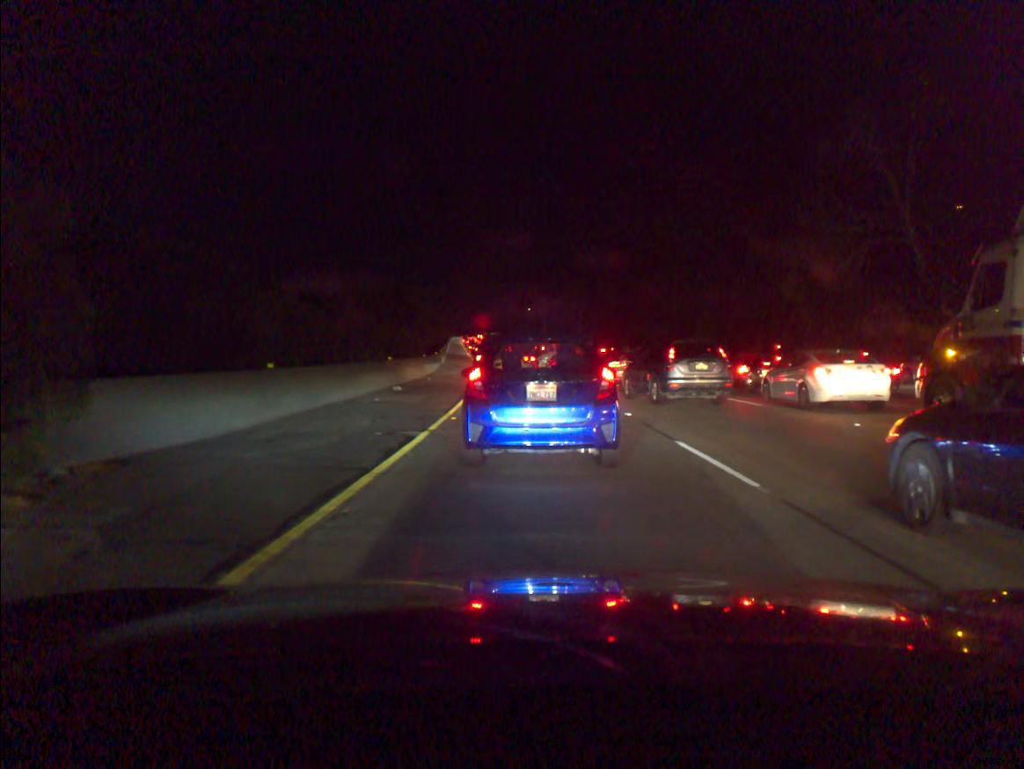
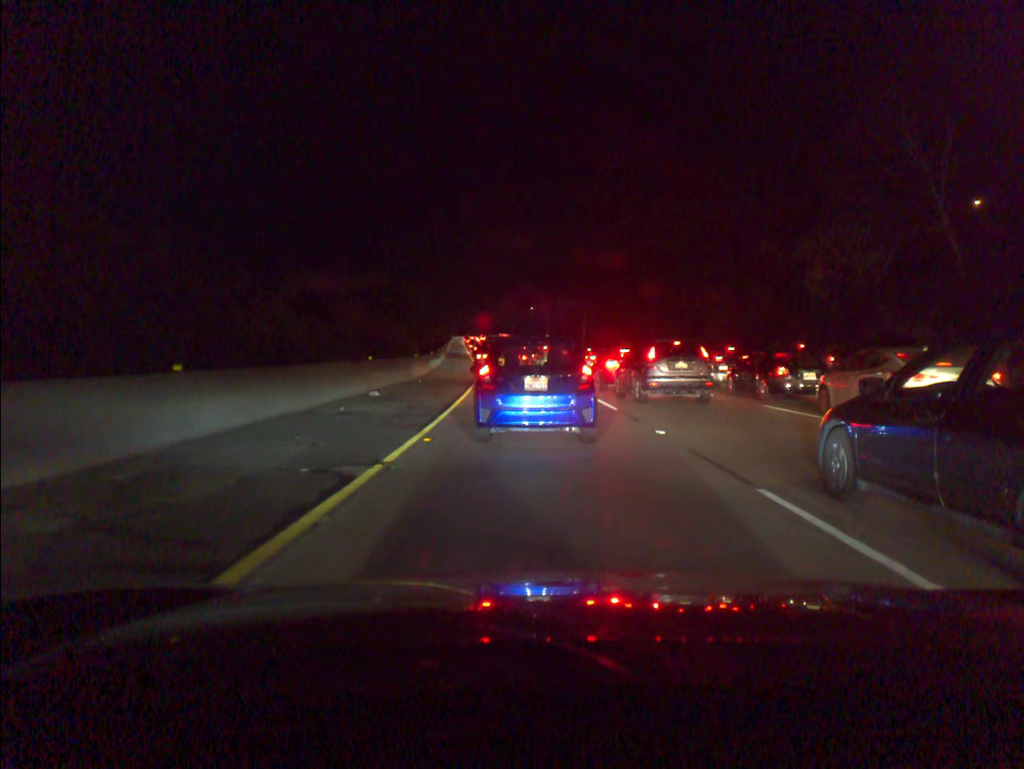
(0.0, +4.0) m; -1°
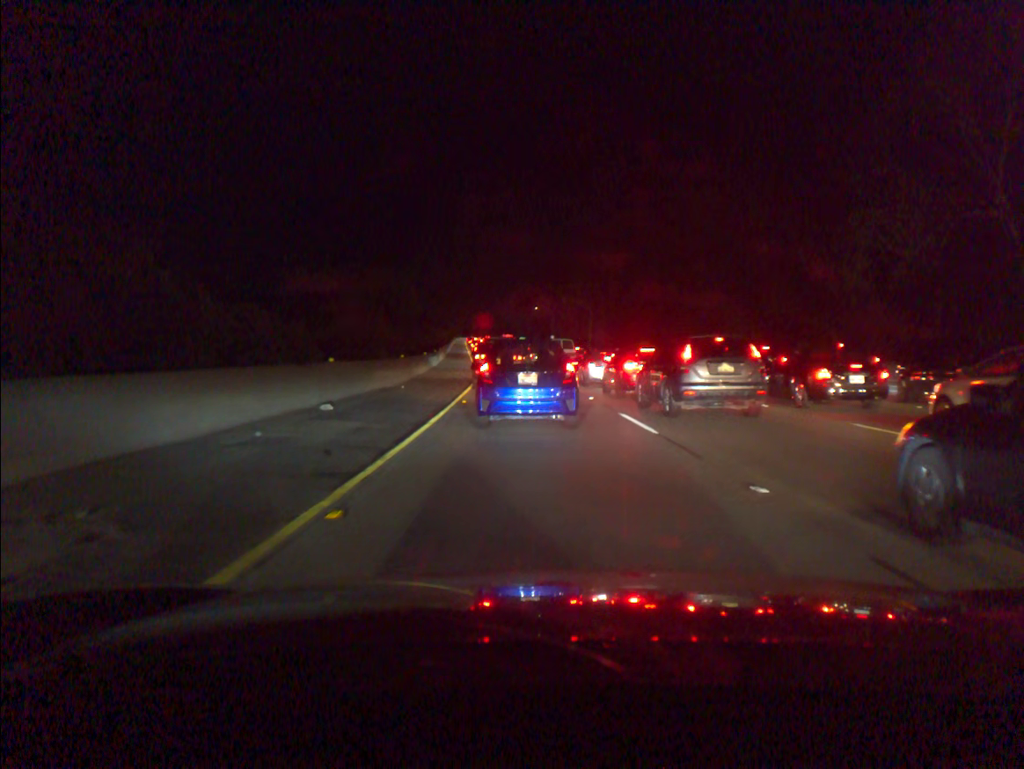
(0.0, +5.3) m; -1°
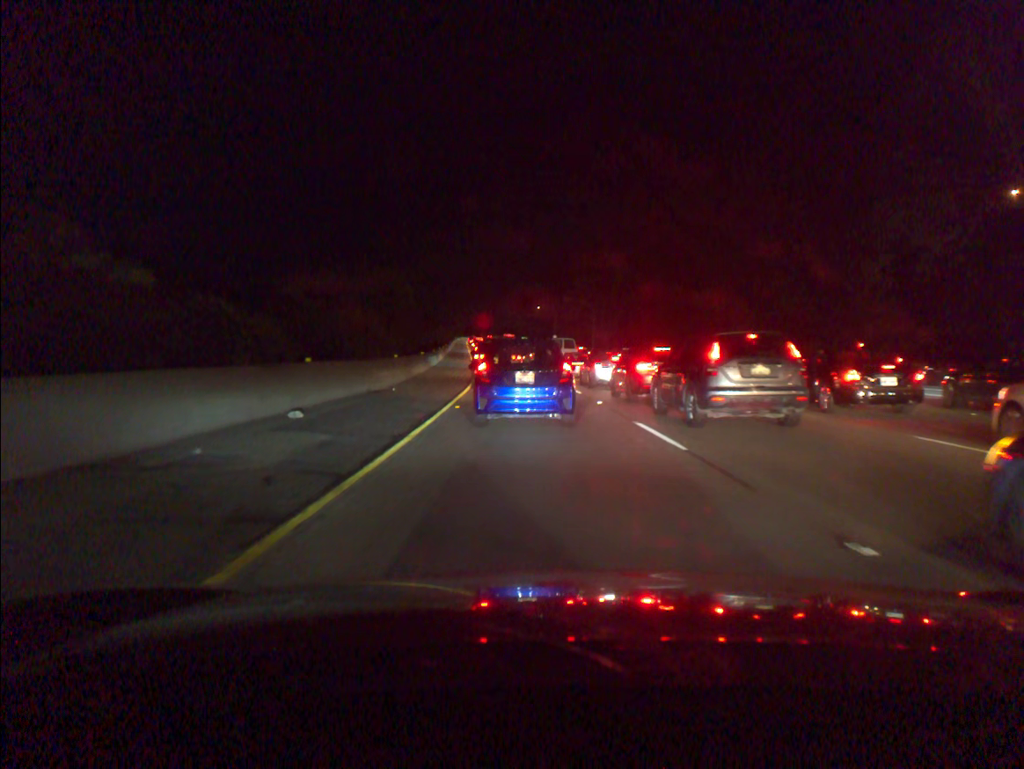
(0.0, +2.2) m; 0°
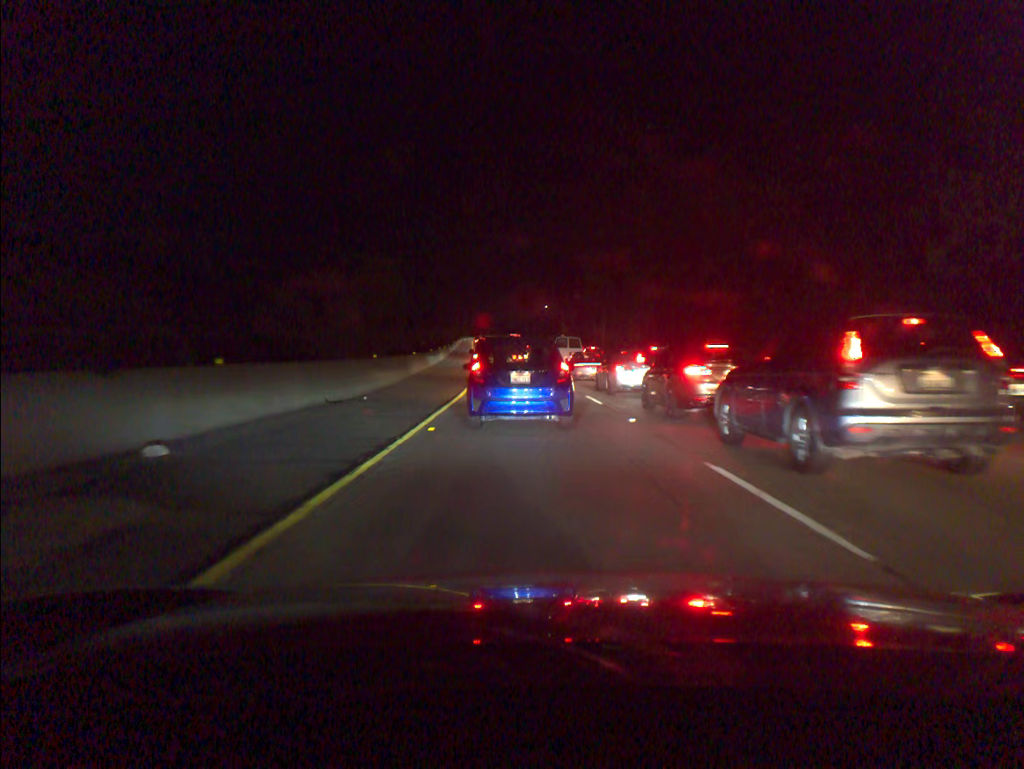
(0.0, +5.4) m; -1°
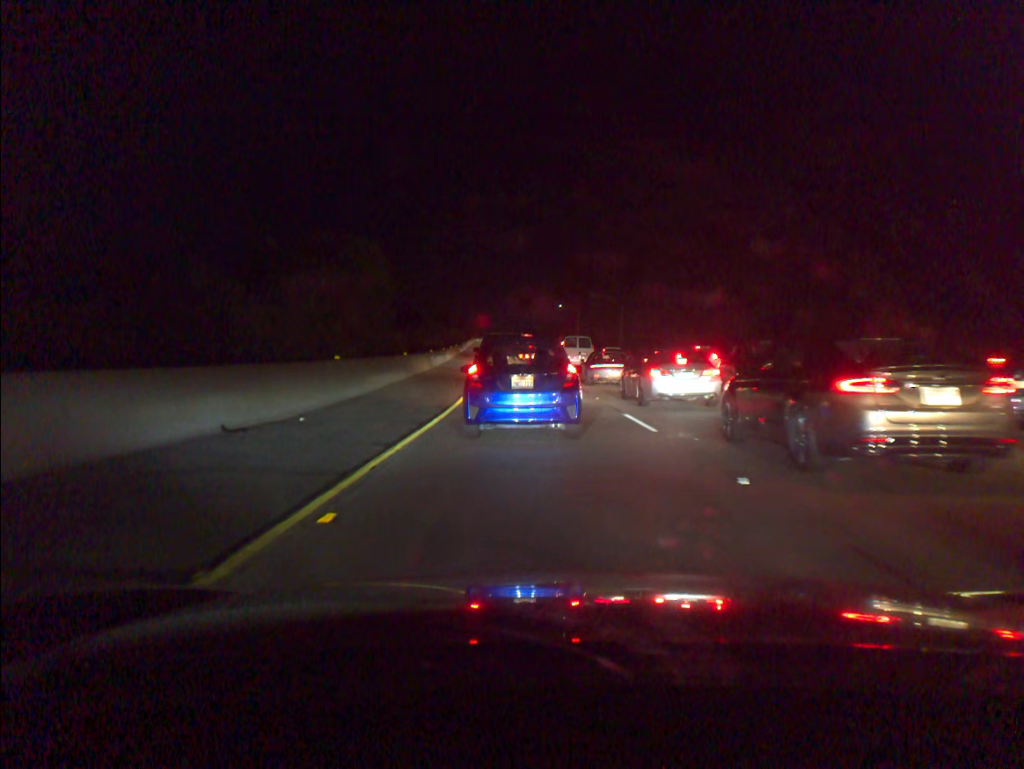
(0.0, +6.9) m; -1°
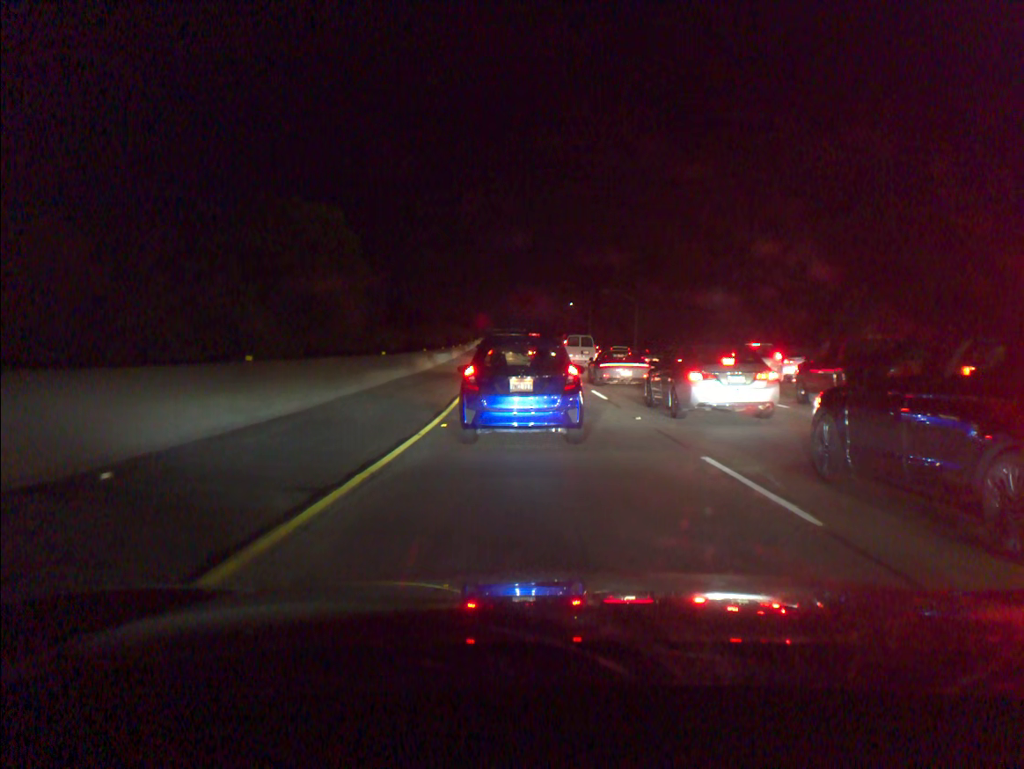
(-0.1, +7.0) m; -1°
